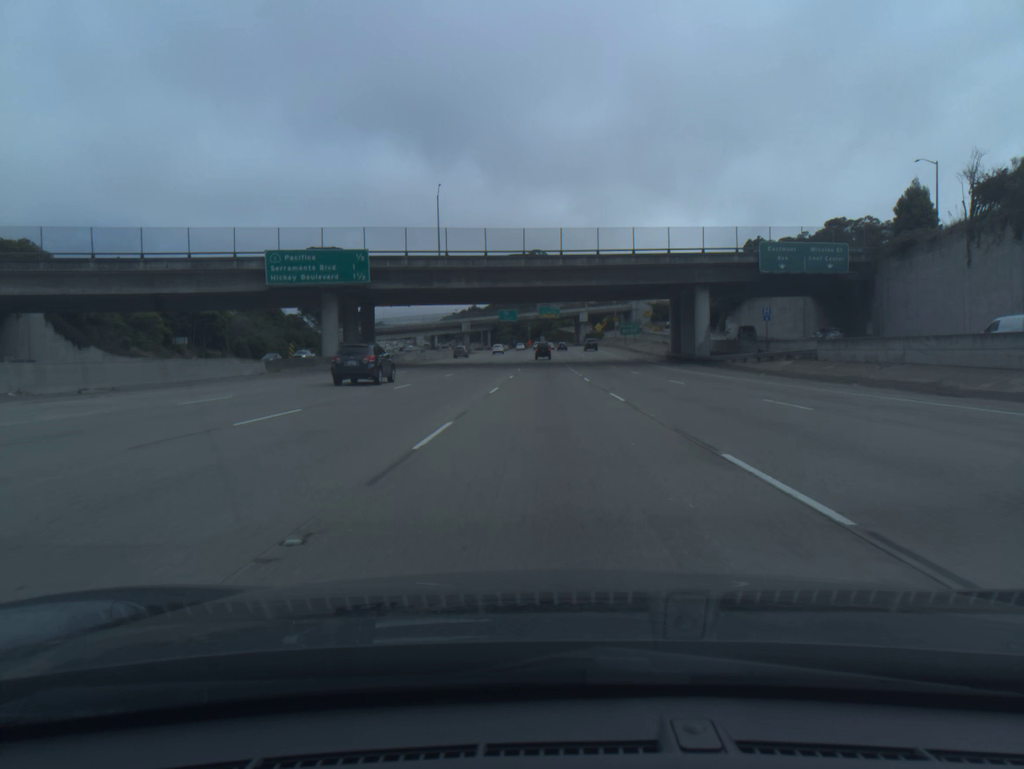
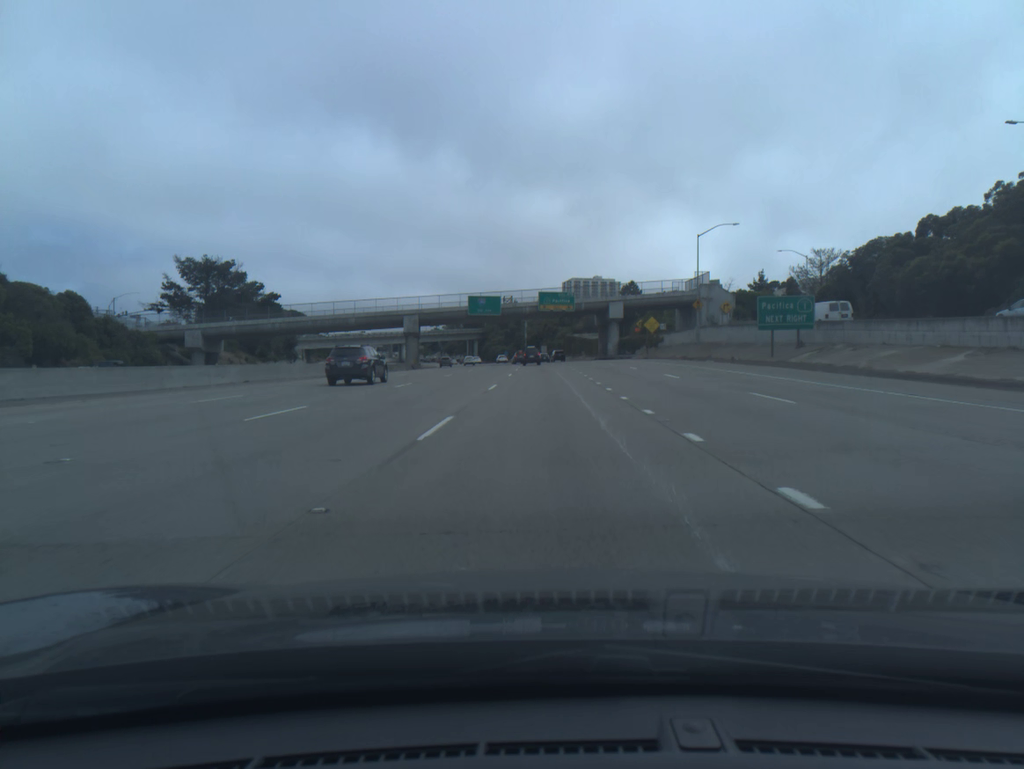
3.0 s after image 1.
(+0.1, +86.8) m; 0°
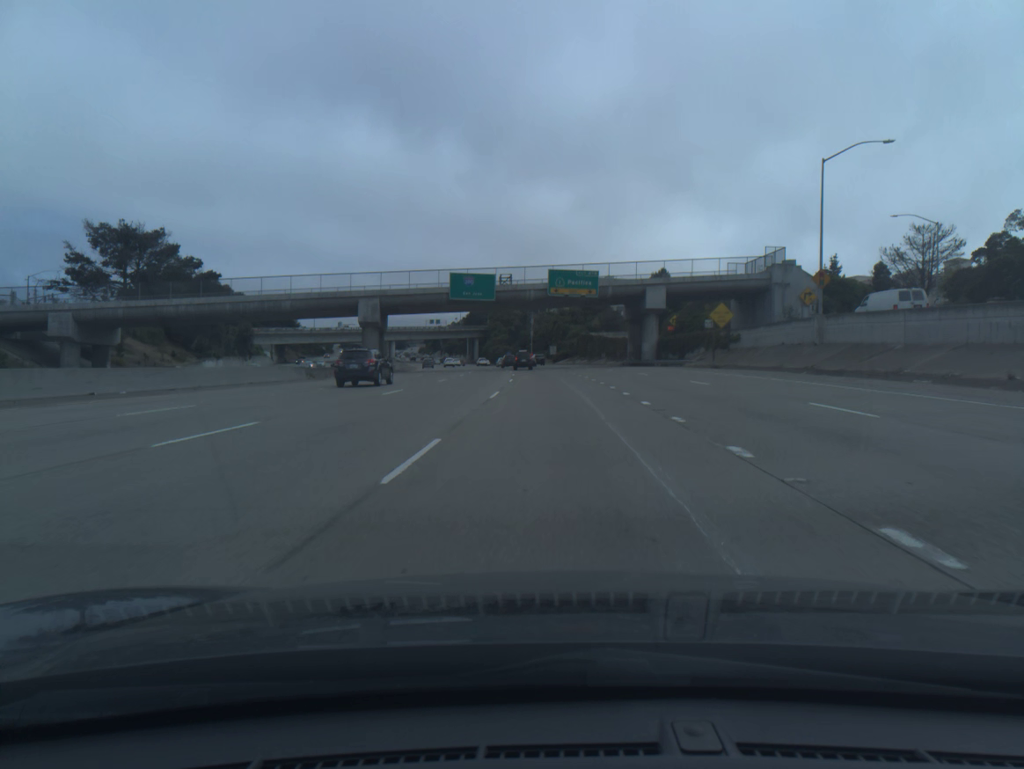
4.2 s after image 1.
(-0.2, +33.1) m; -1°
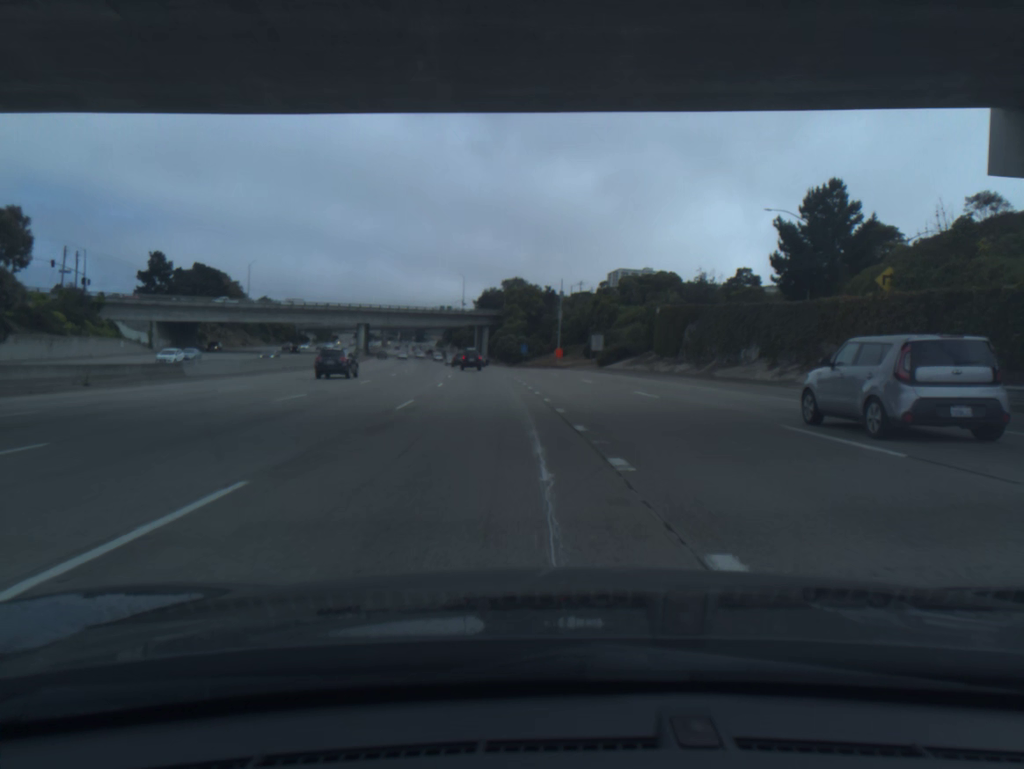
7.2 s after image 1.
(-0.6, +77.1) m; -2°
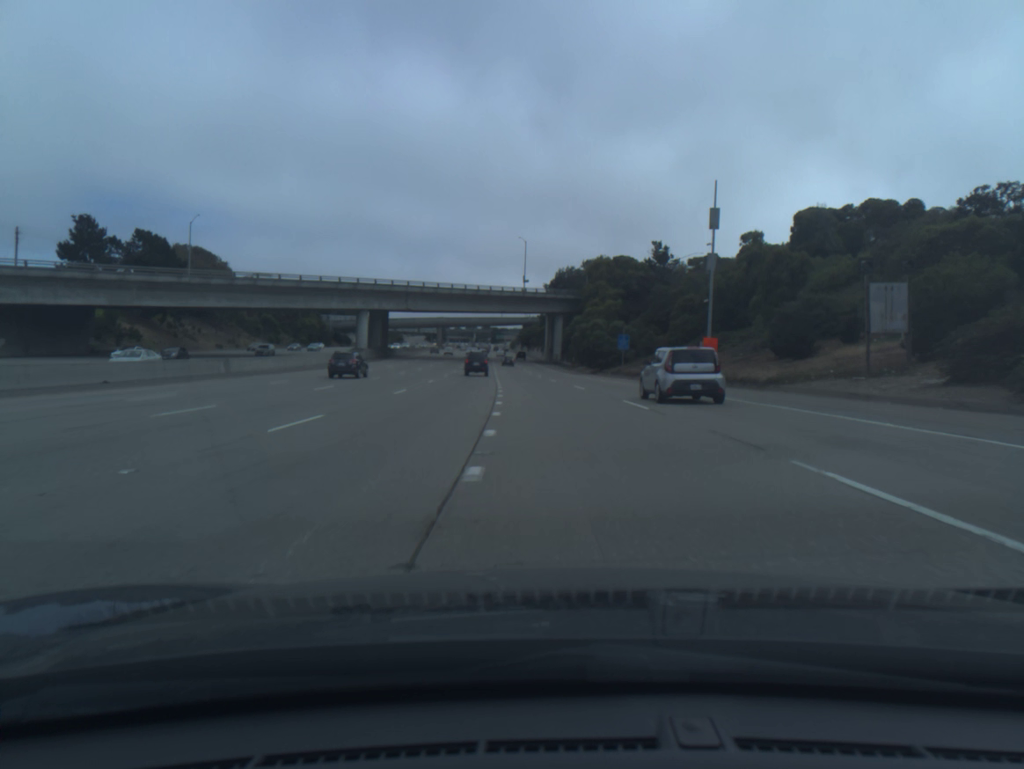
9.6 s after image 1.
(-2.8, +63.4) m; -6°
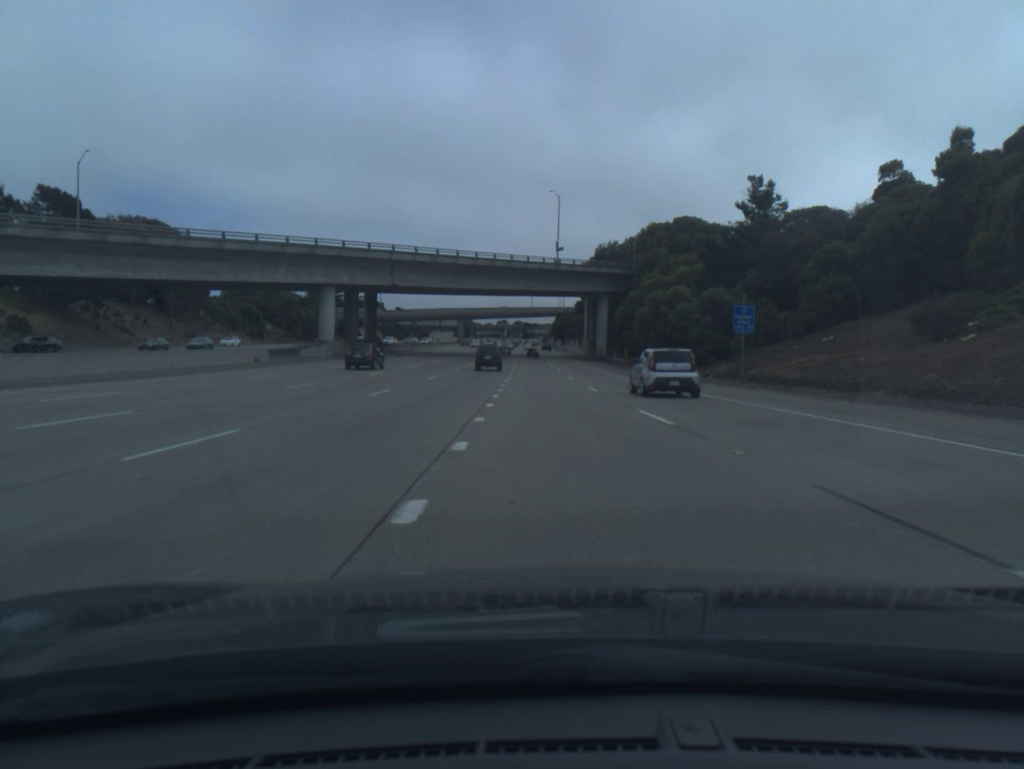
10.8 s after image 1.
(-0.8, +33.6) m; -2°
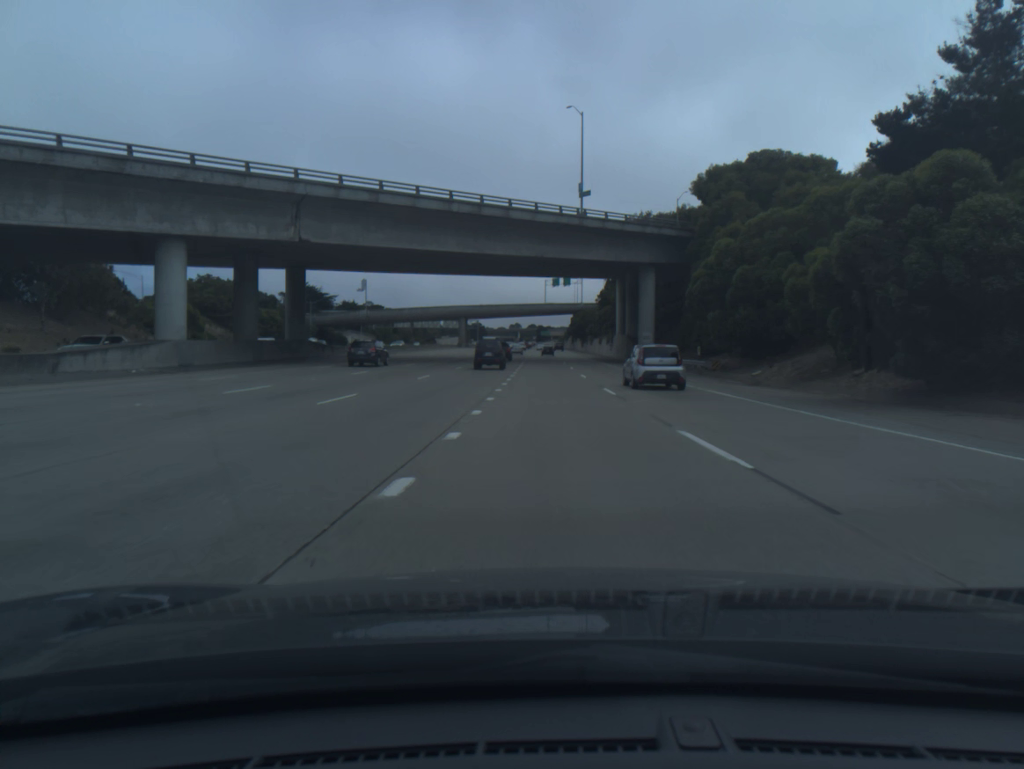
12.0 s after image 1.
(-0.3, +34.9) m; -1°
